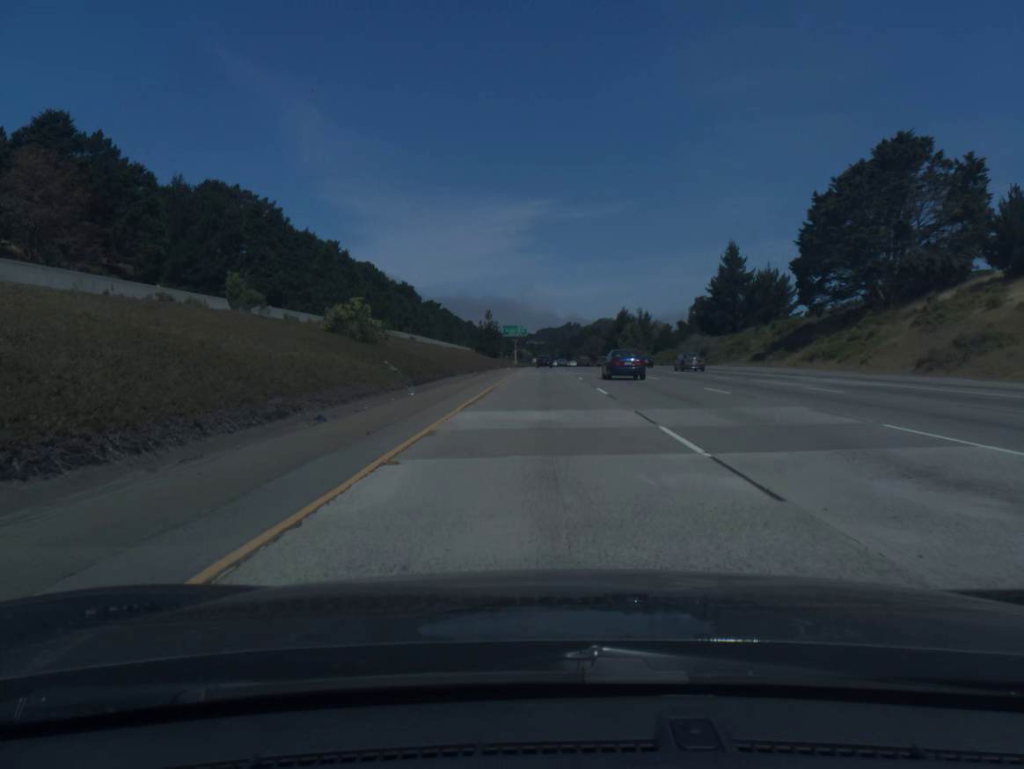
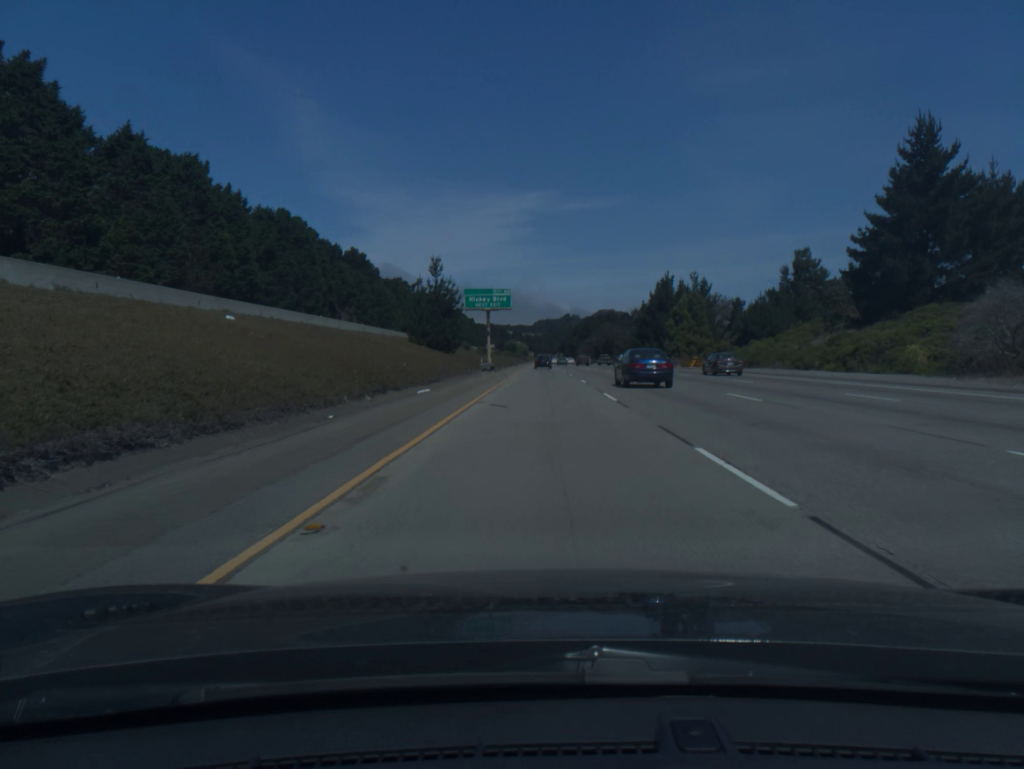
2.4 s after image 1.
(0.0, +76.2) m; 0°
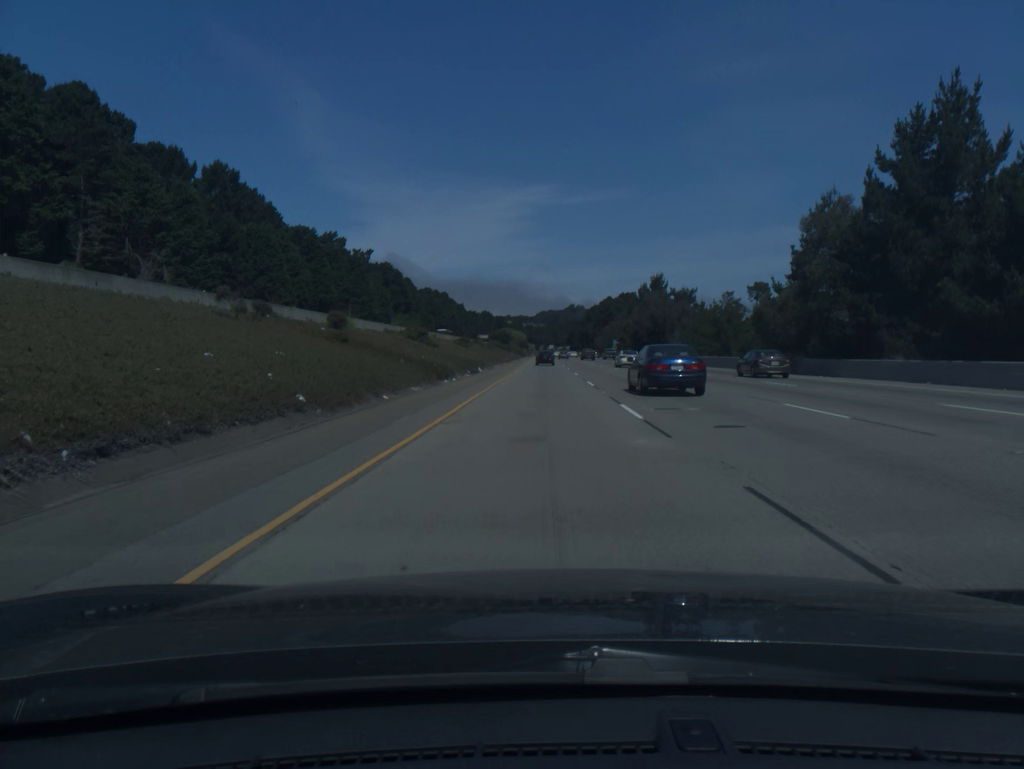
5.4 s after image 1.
(+0.2, +94.1) m; 0°
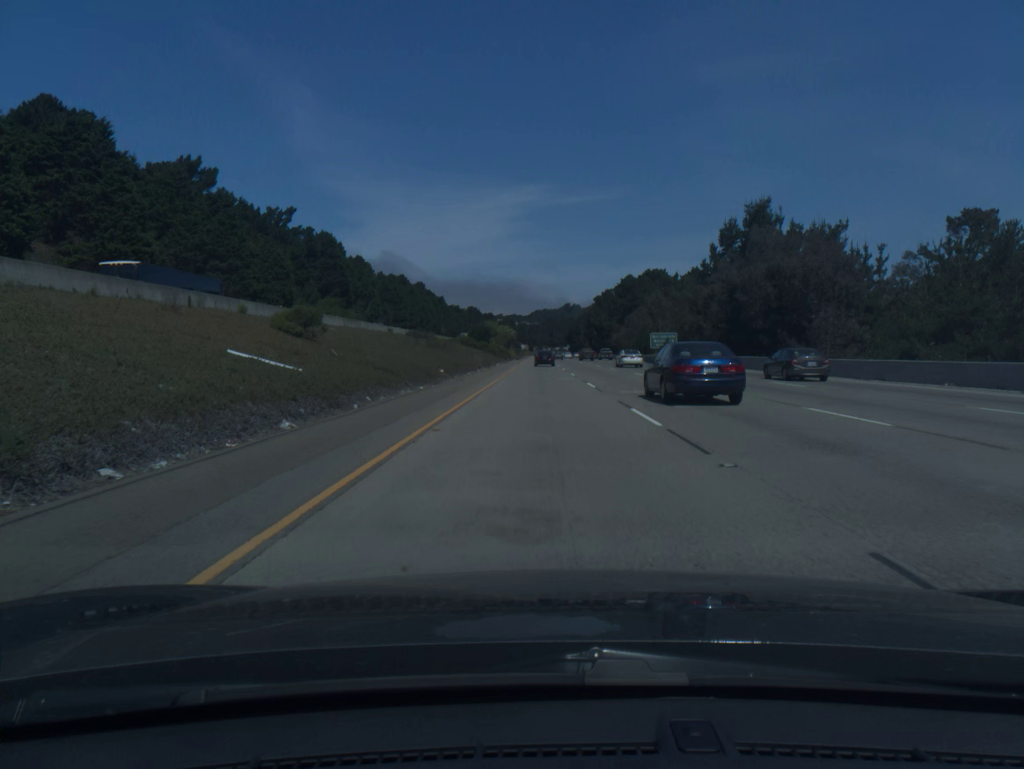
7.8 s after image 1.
(+0.2, +74.6) m; +1°
